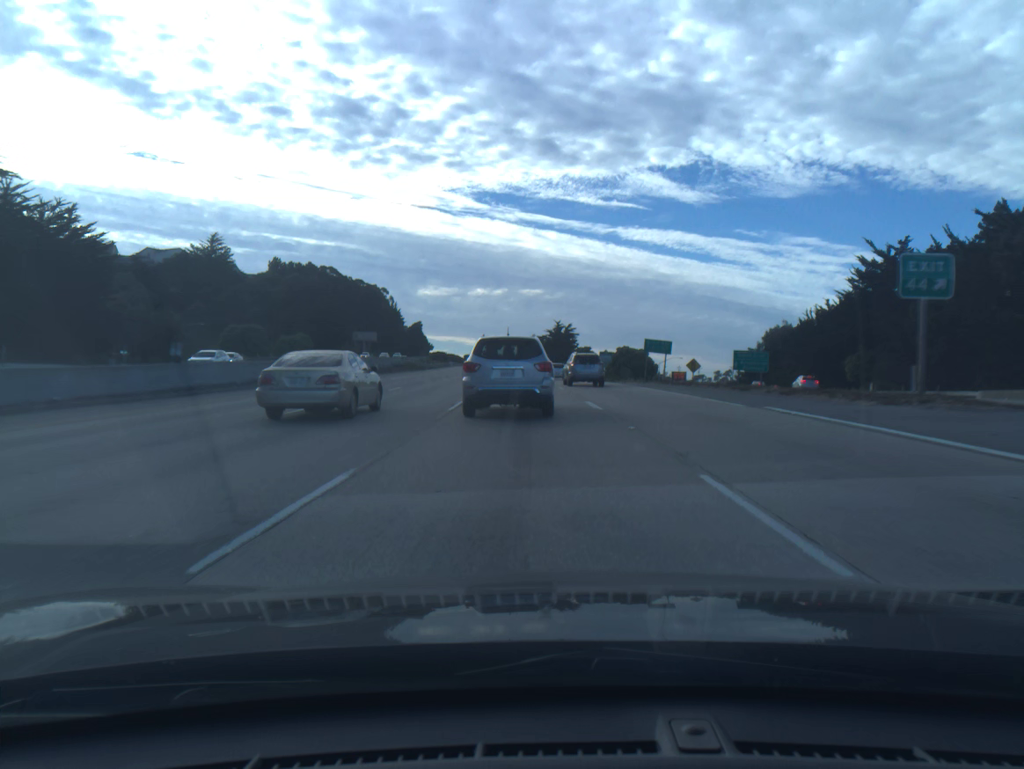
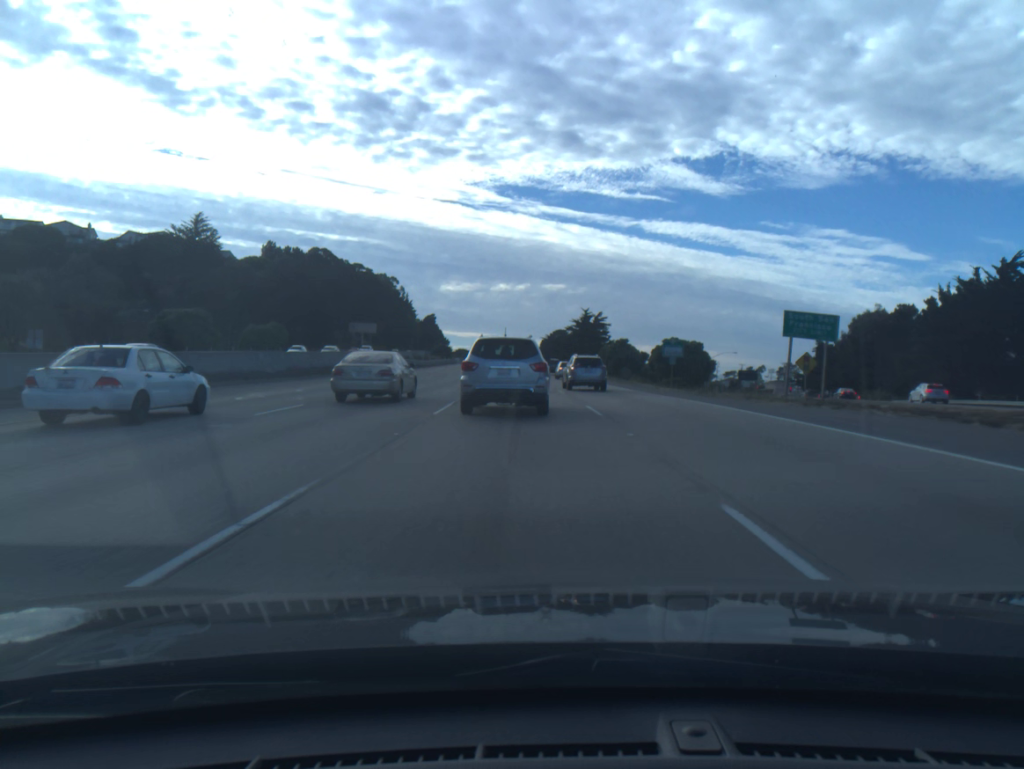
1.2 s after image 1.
(-0.4, +30.8) m; -2°
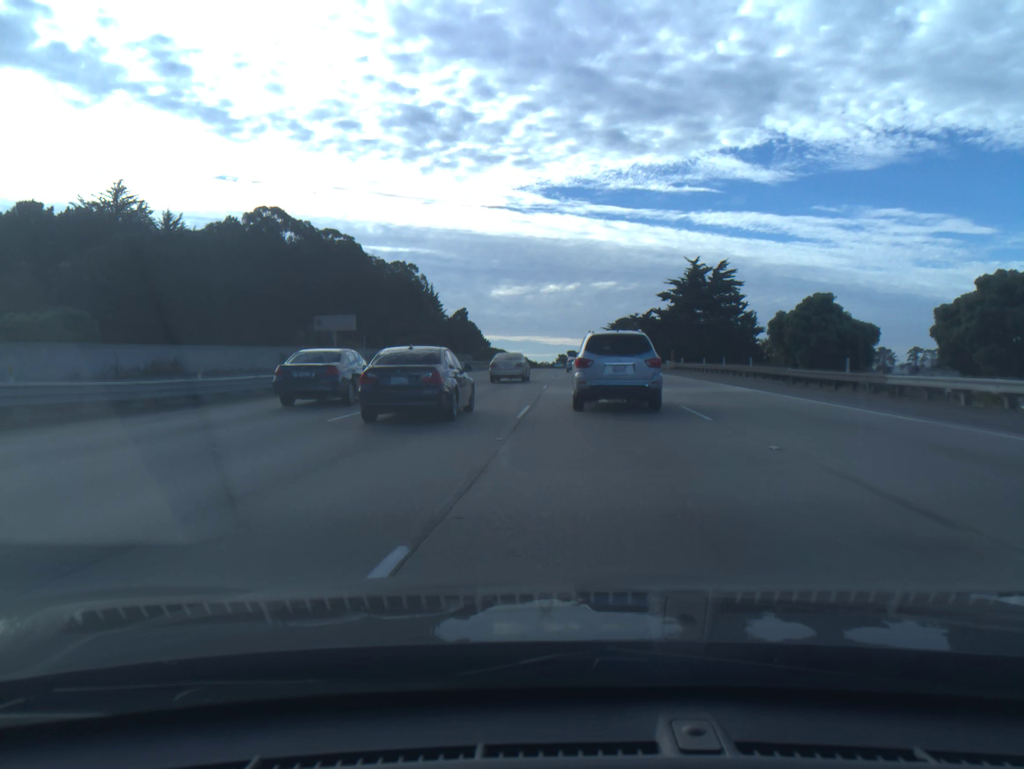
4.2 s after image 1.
(-2.8, +74.8) m; -4°
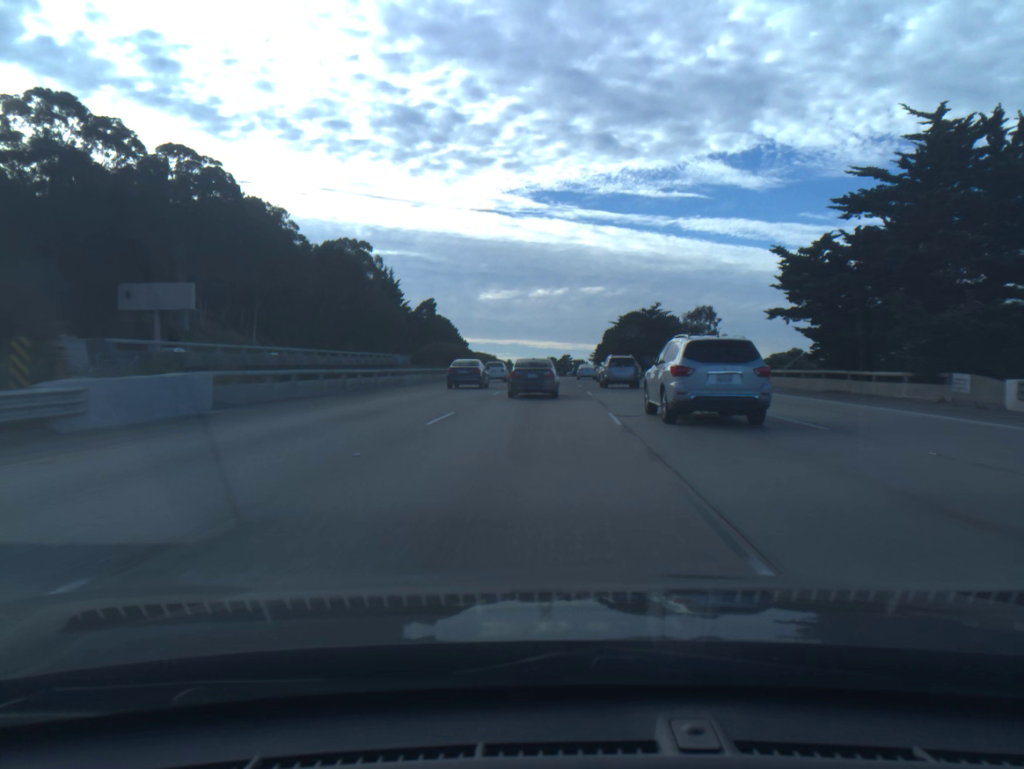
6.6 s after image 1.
(0.0, +59.0) m; +1°
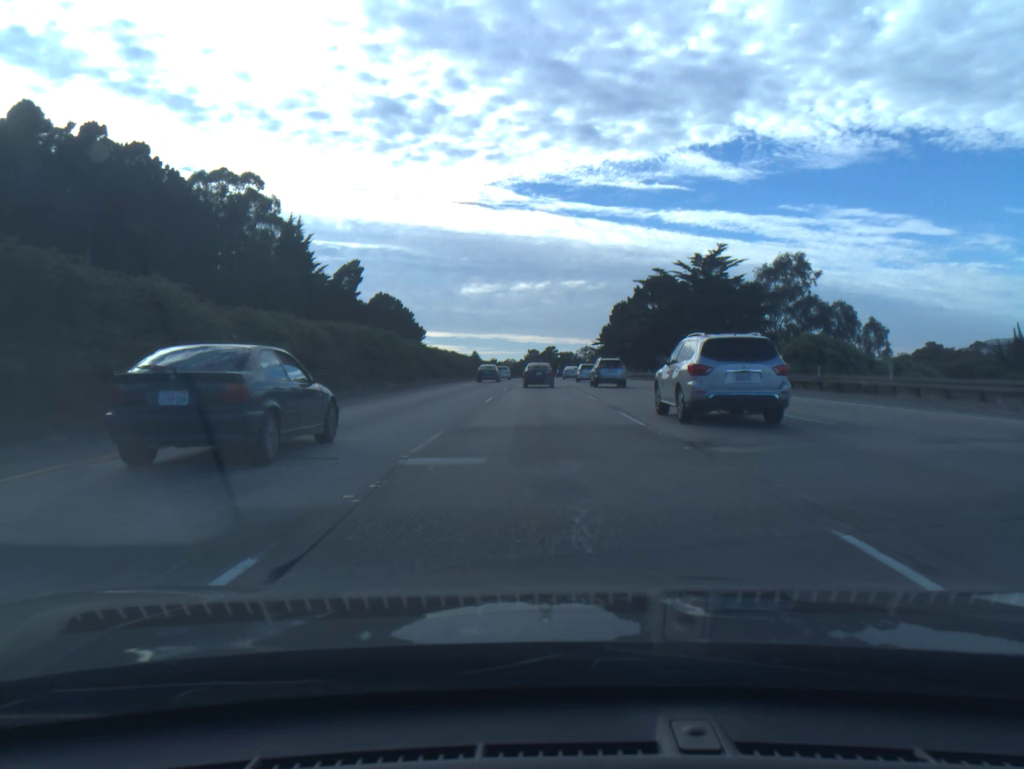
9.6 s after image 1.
(+0.8, +72.7) m; +1°
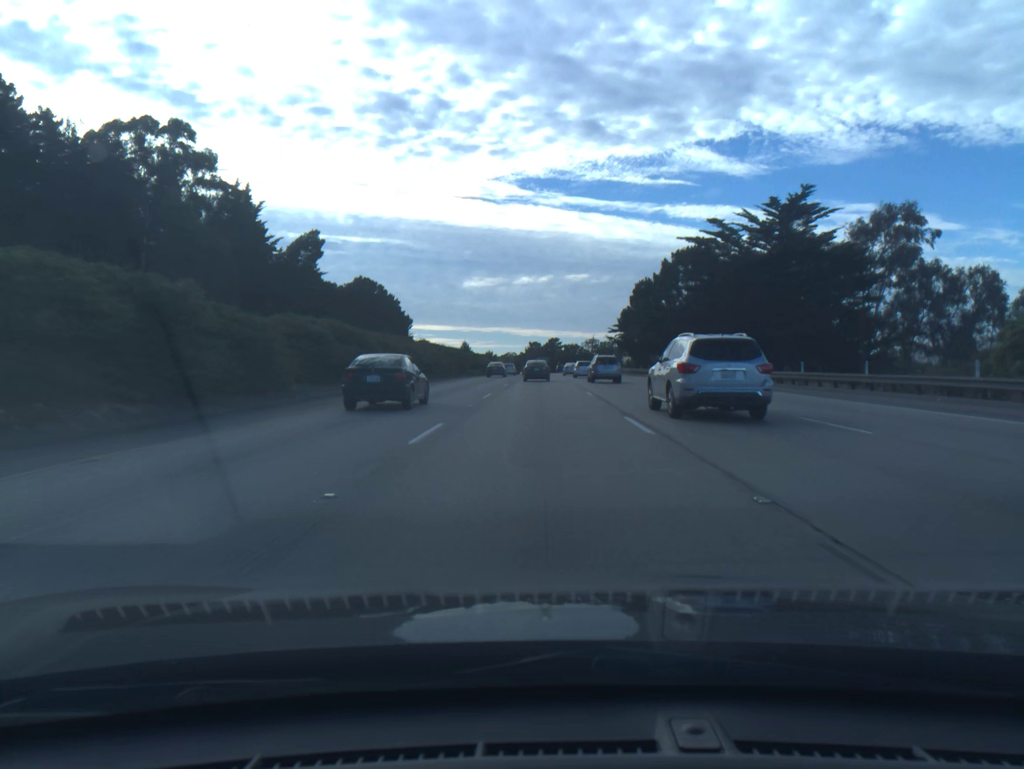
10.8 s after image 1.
(0.0, +28.7) m; 0°
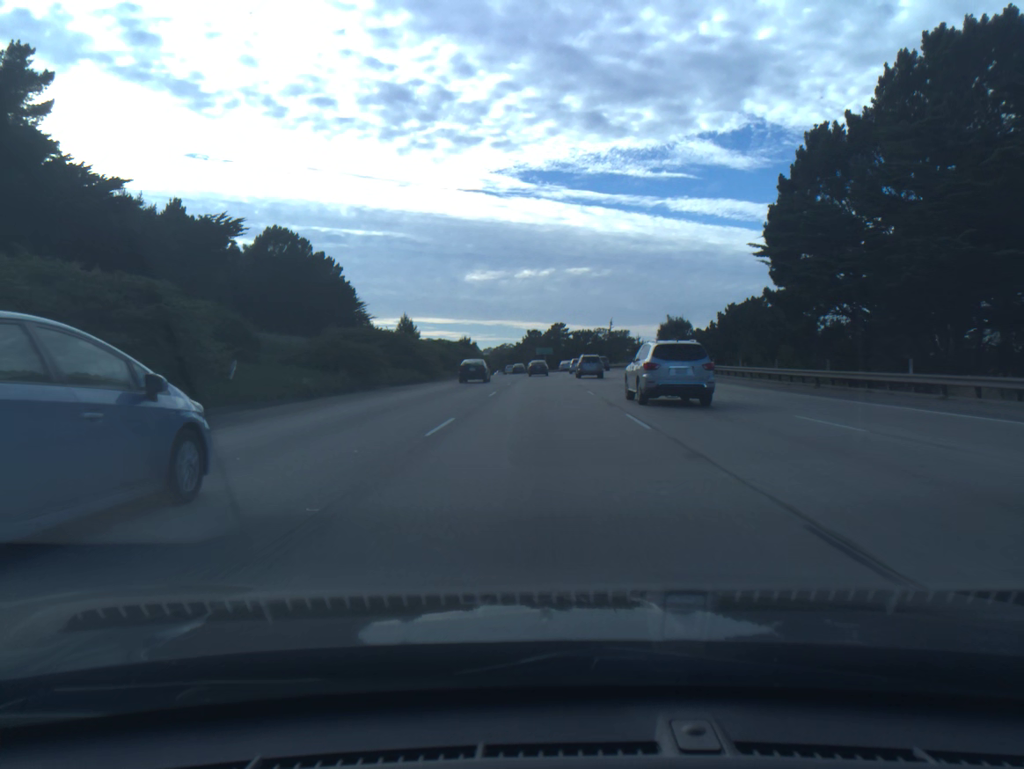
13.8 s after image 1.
(-0.2, +72.1) m; 0°
